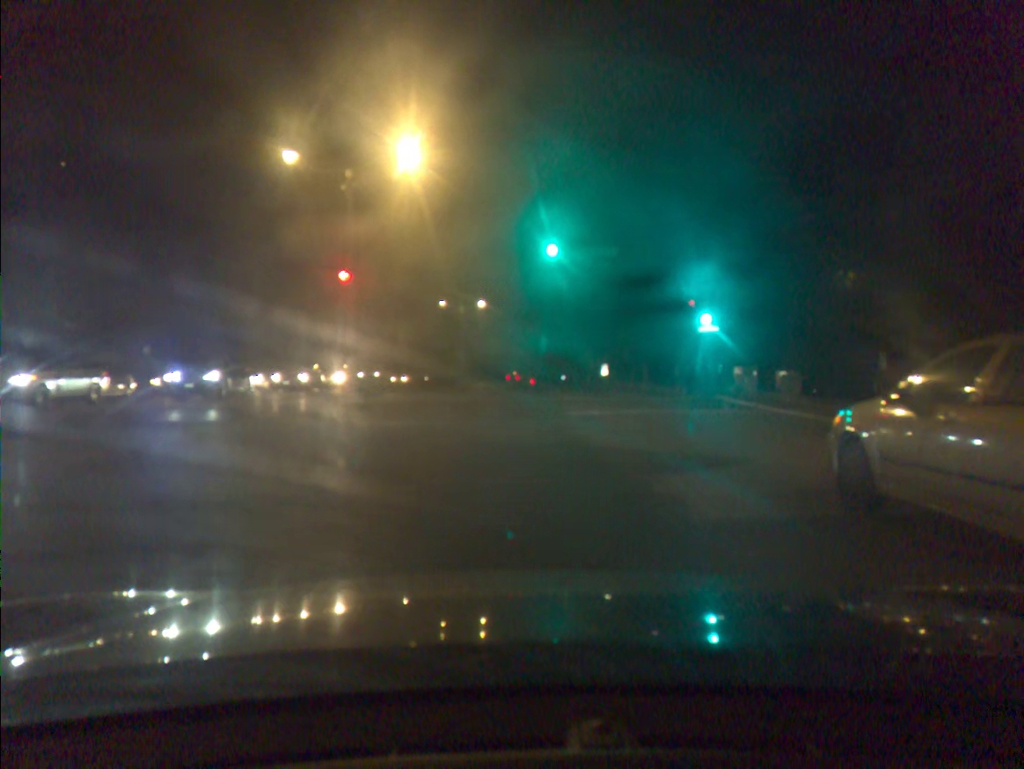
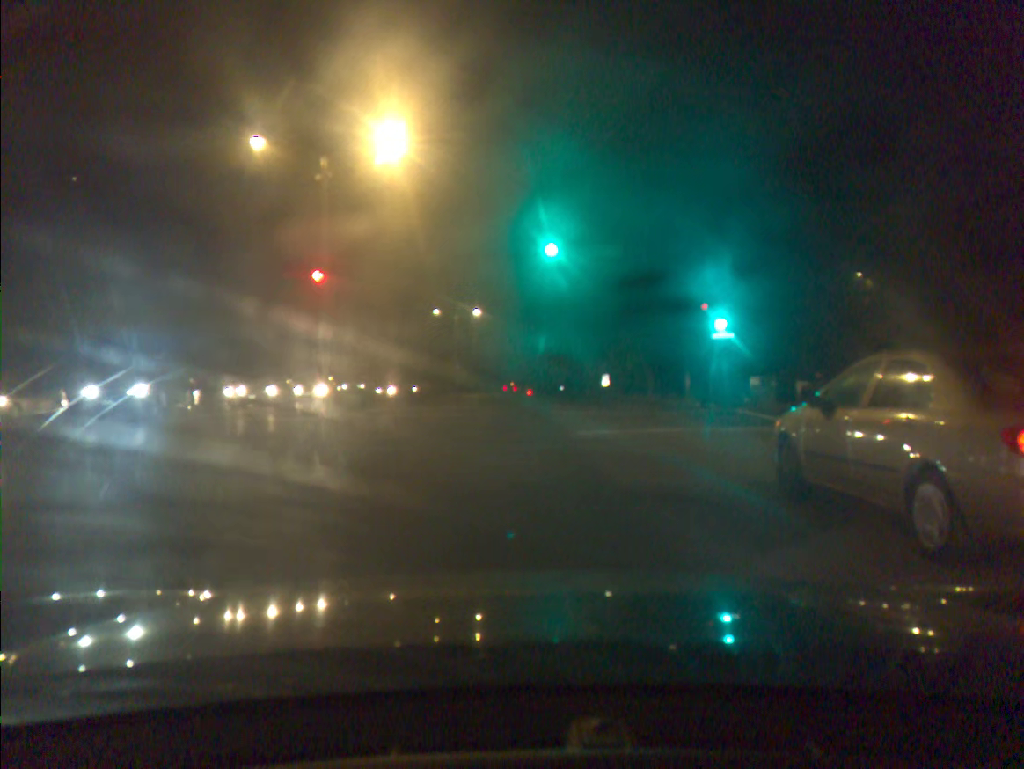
(0.0, +3.1) m; 0°
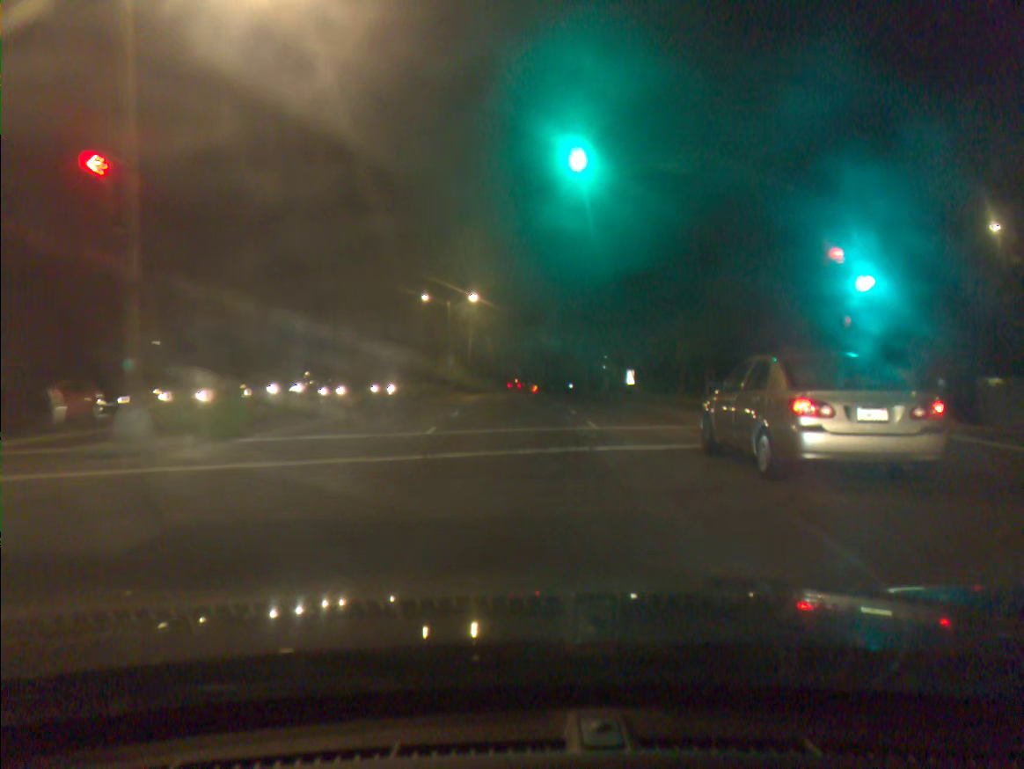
(0.0, +12.9) m; -1°
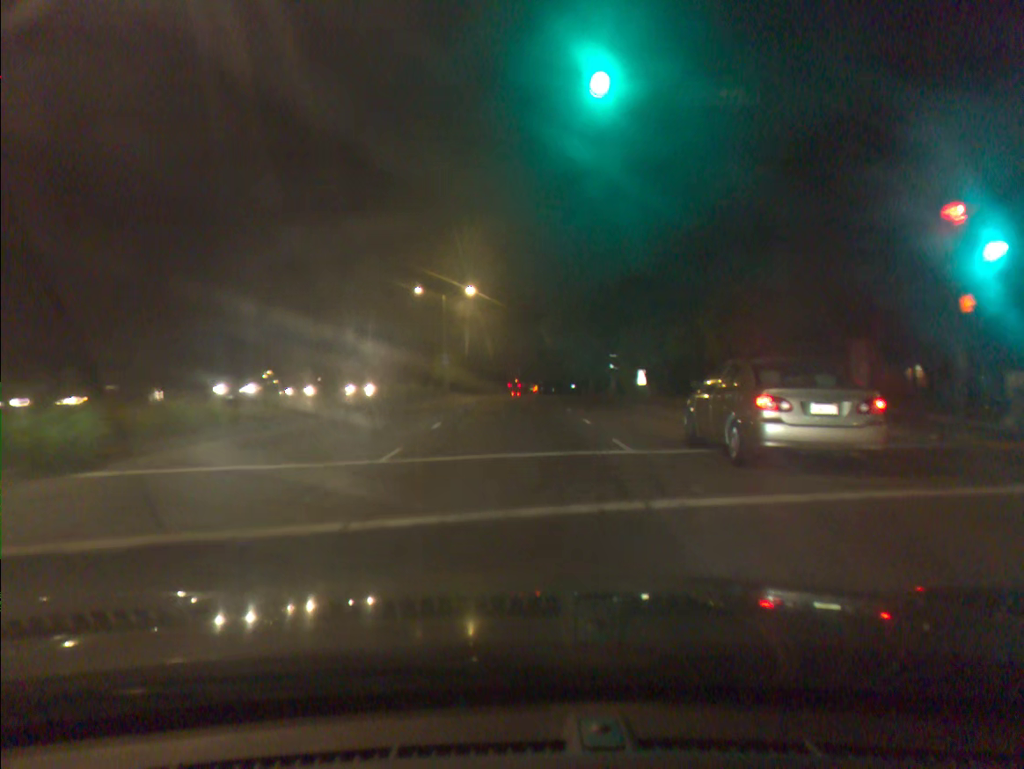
(0.0, +5.1) m; 0°
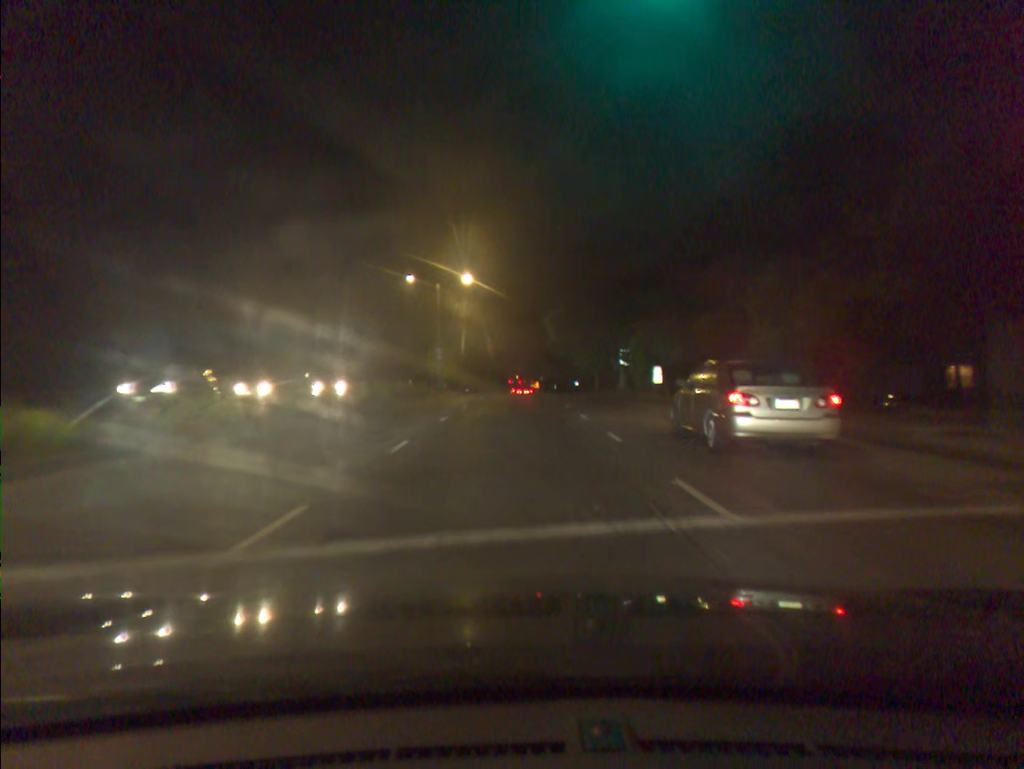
(0.0, +5.5) m; 0°
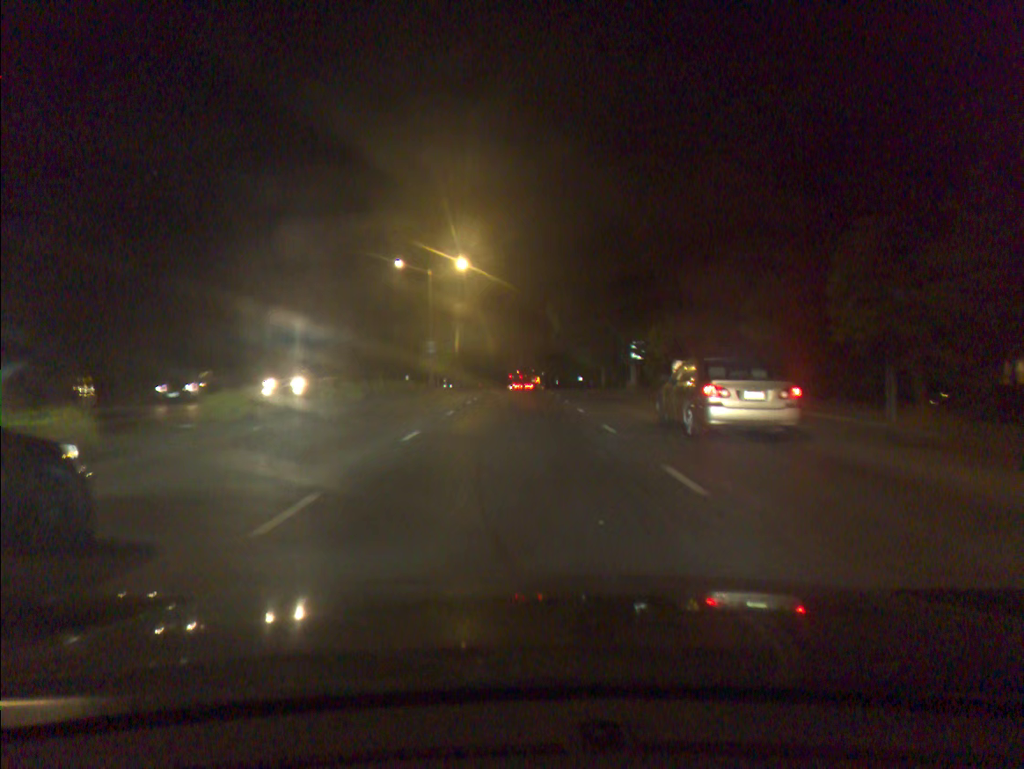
(0.0, +5.7) m; 0°
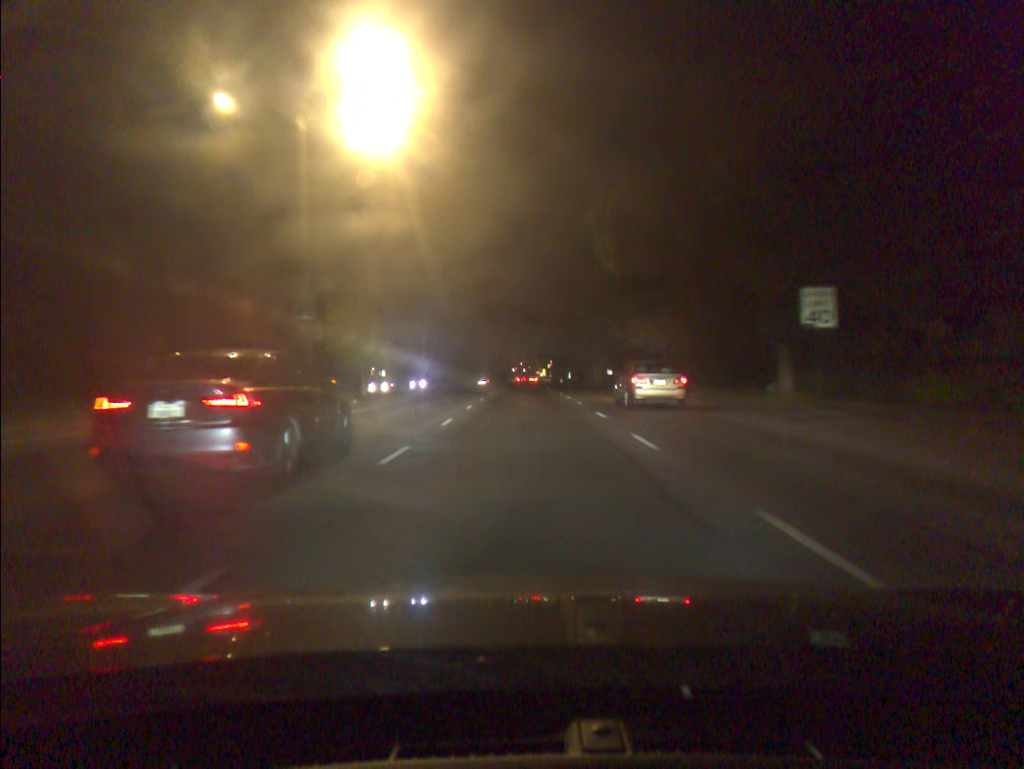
(-0.1, +32.2) m; 0°
